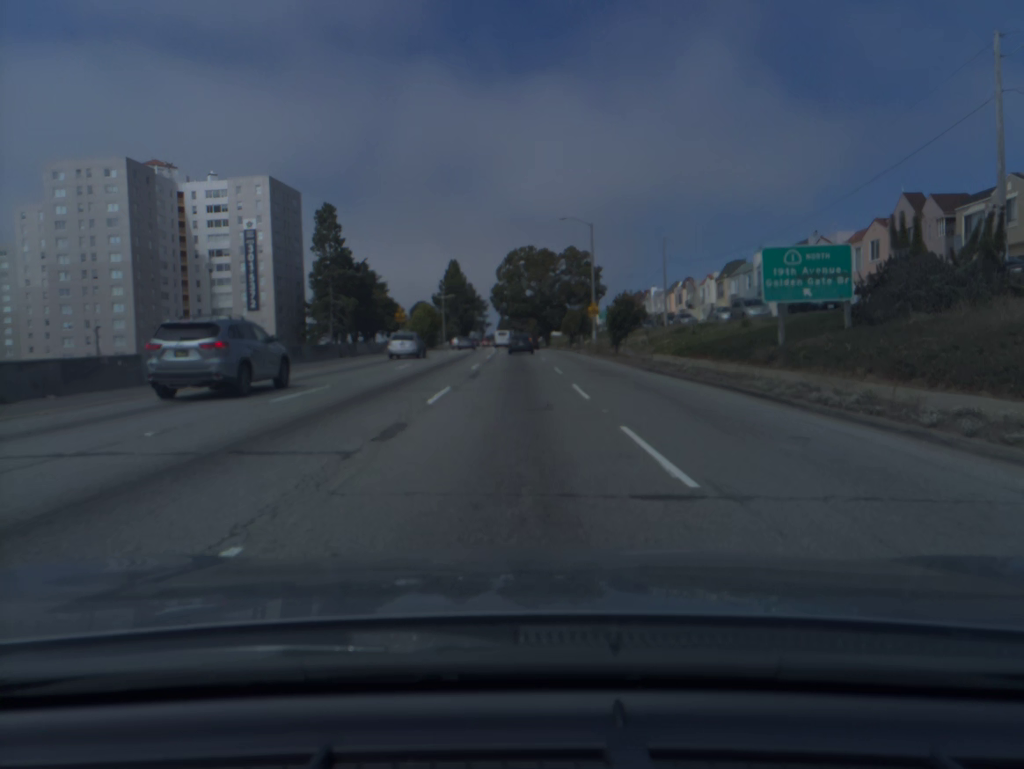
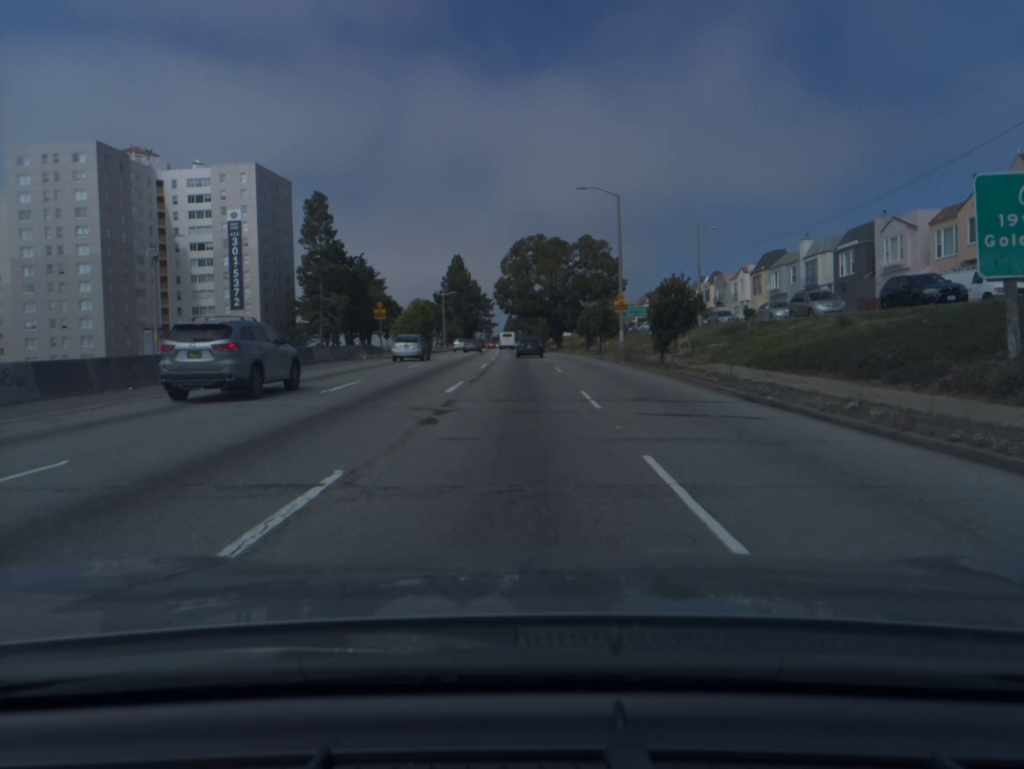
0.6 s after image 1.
(-0.1, +11.7) m; -1°
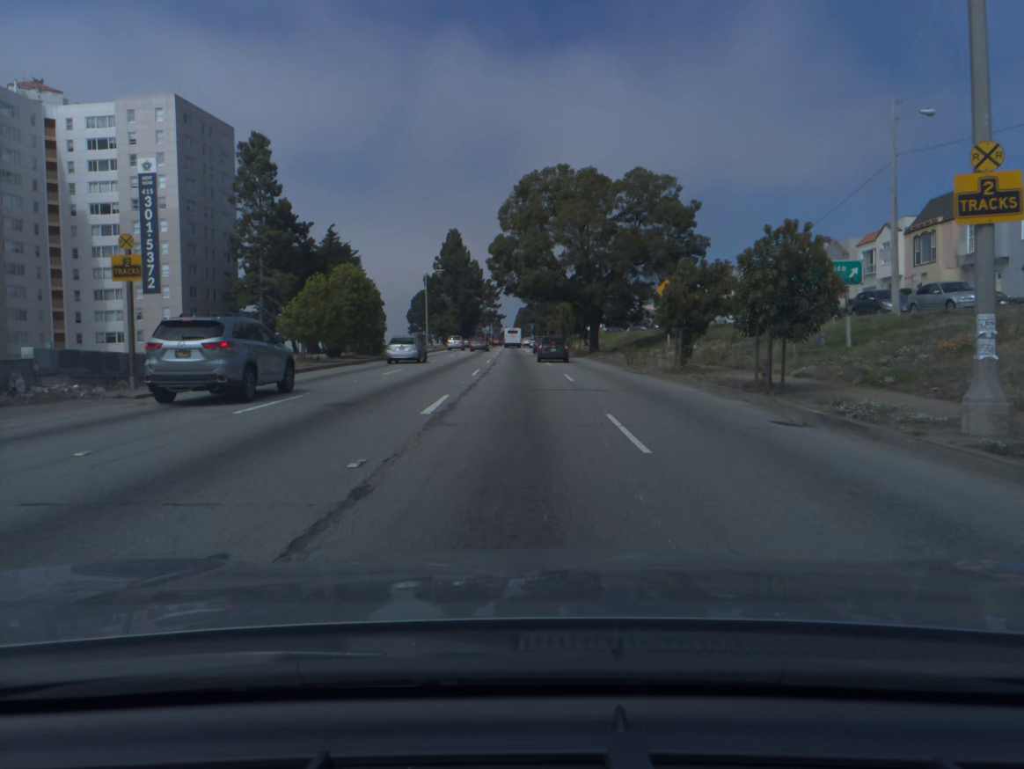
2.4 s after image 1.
(-0.3, +34.5) m; -1°
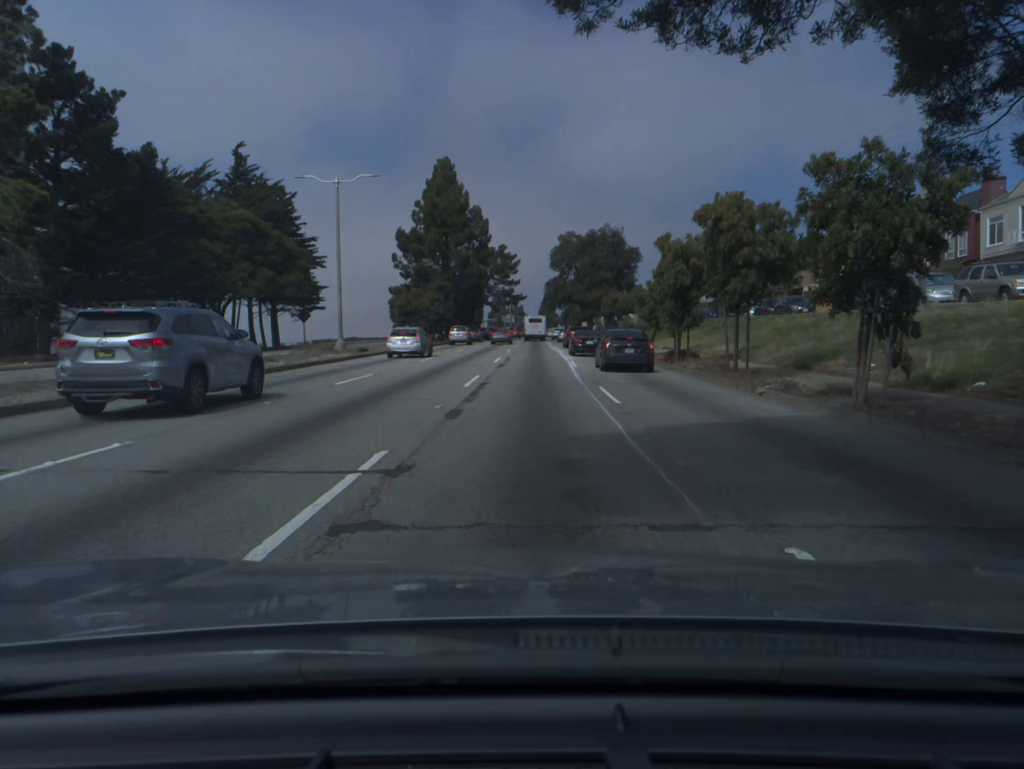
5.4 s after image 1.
(-1.0, +53.5) m; -2°
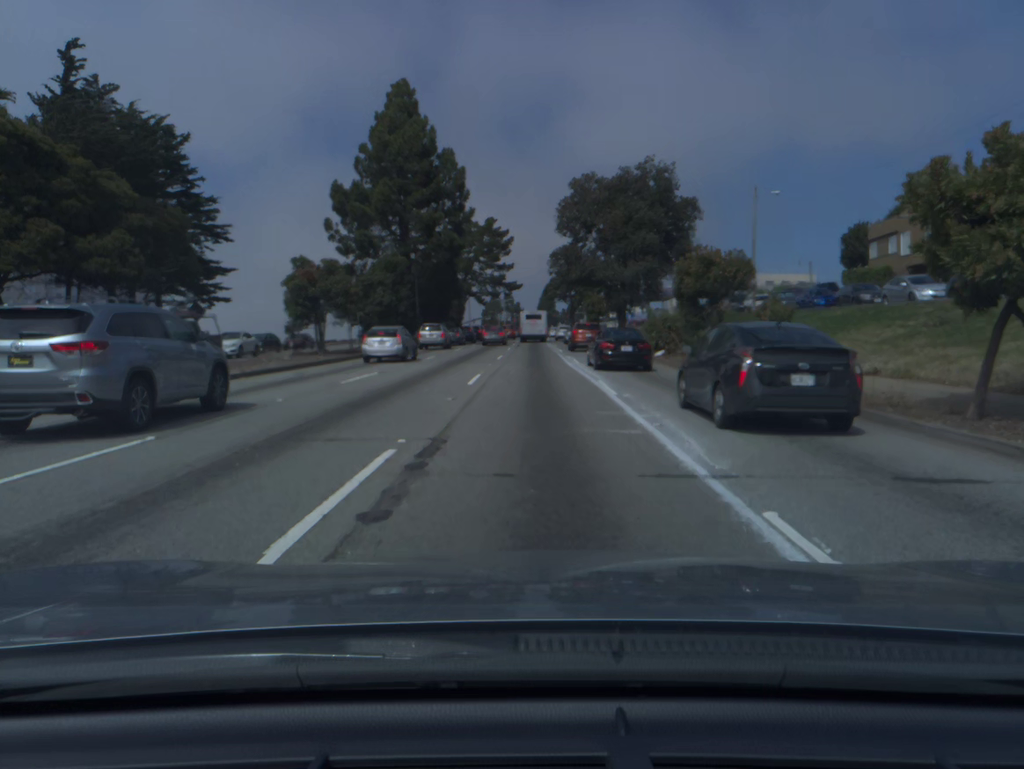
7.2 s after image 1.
(+0.1, +28.6) m; 0°
